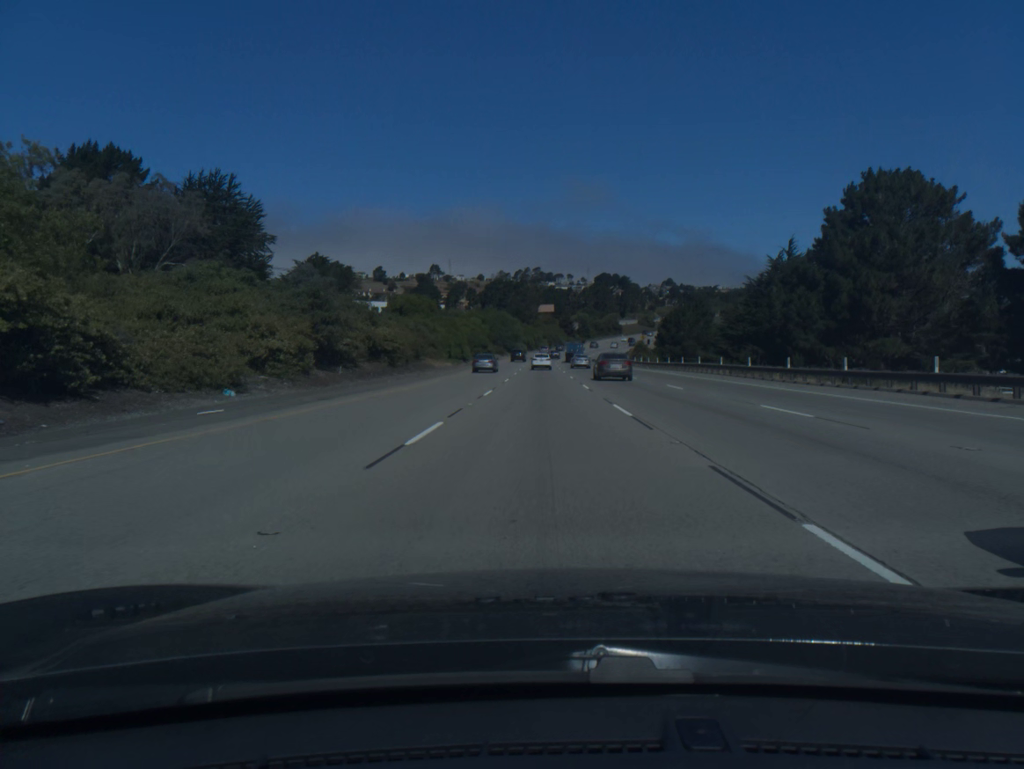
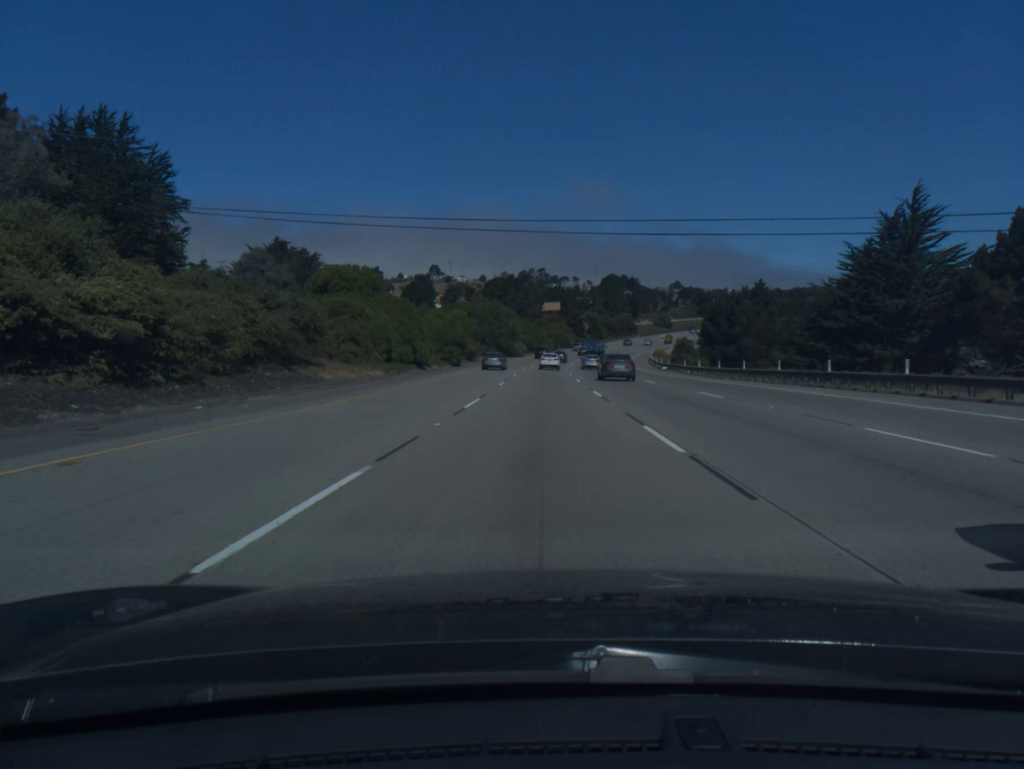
(-0.1, +35.6) m; 0°
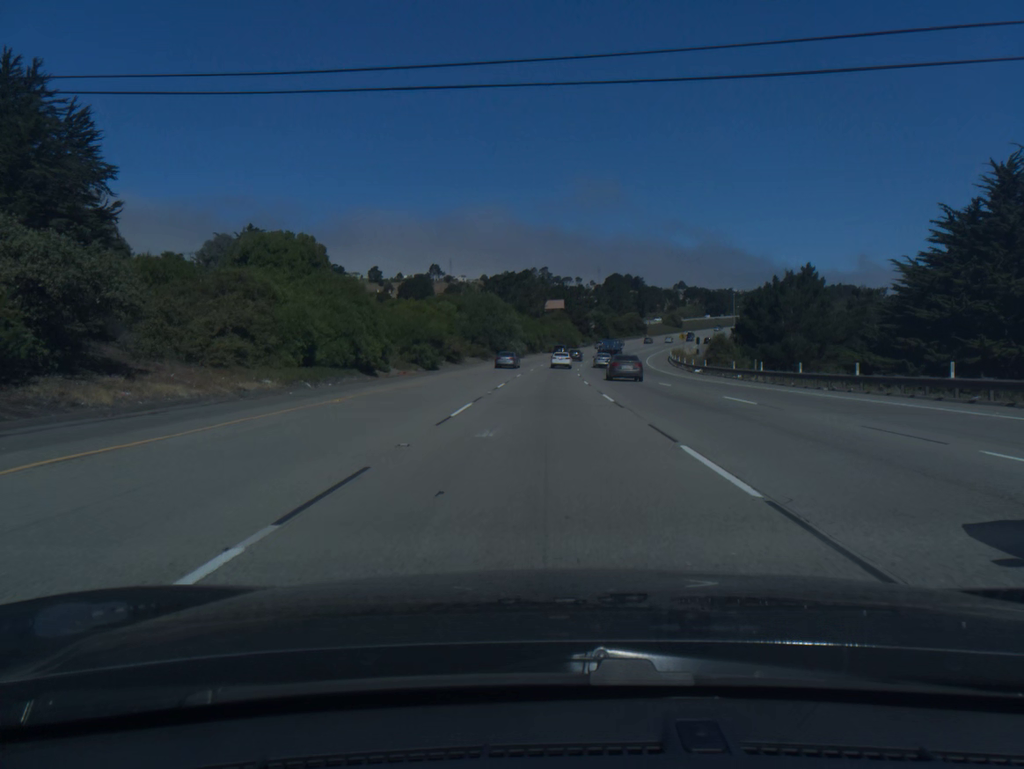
(0.0, +17.9) m; 0°
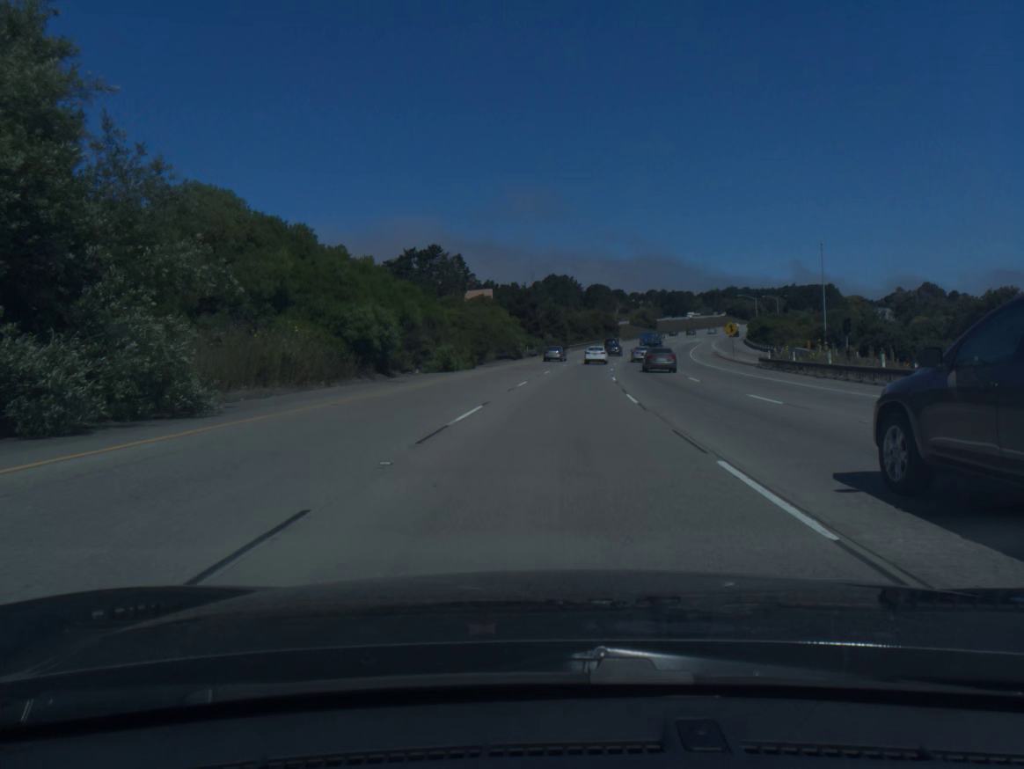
(+2.3, +88.8) m; +5°
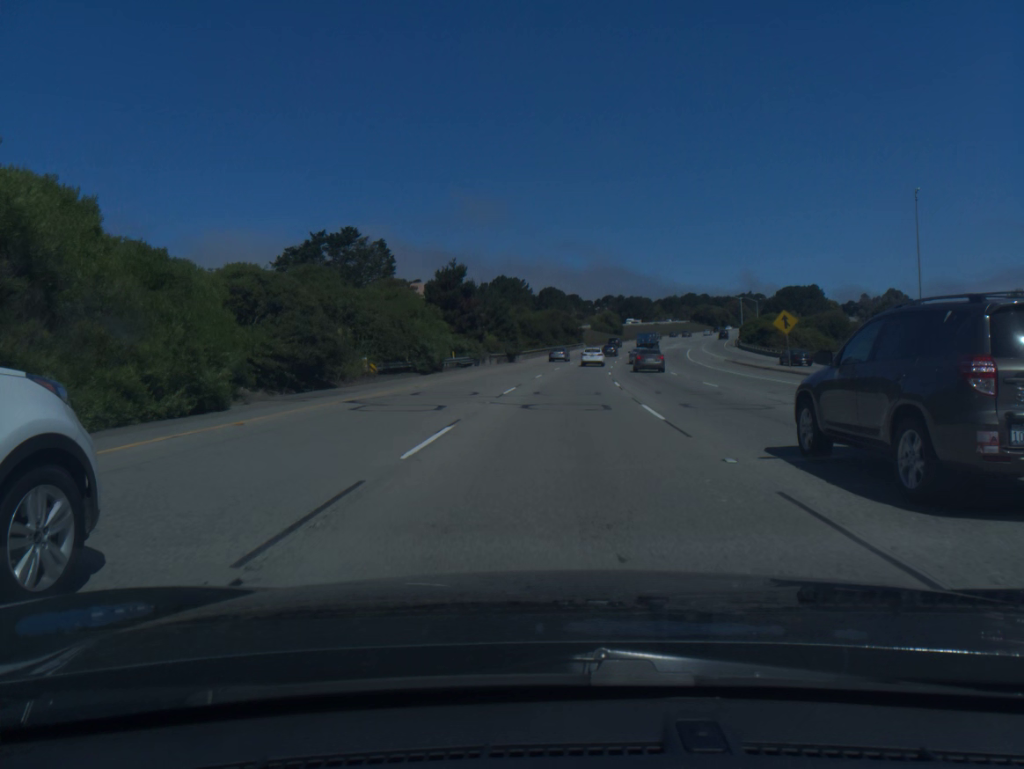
(+1.1, +34.5) m; +4°
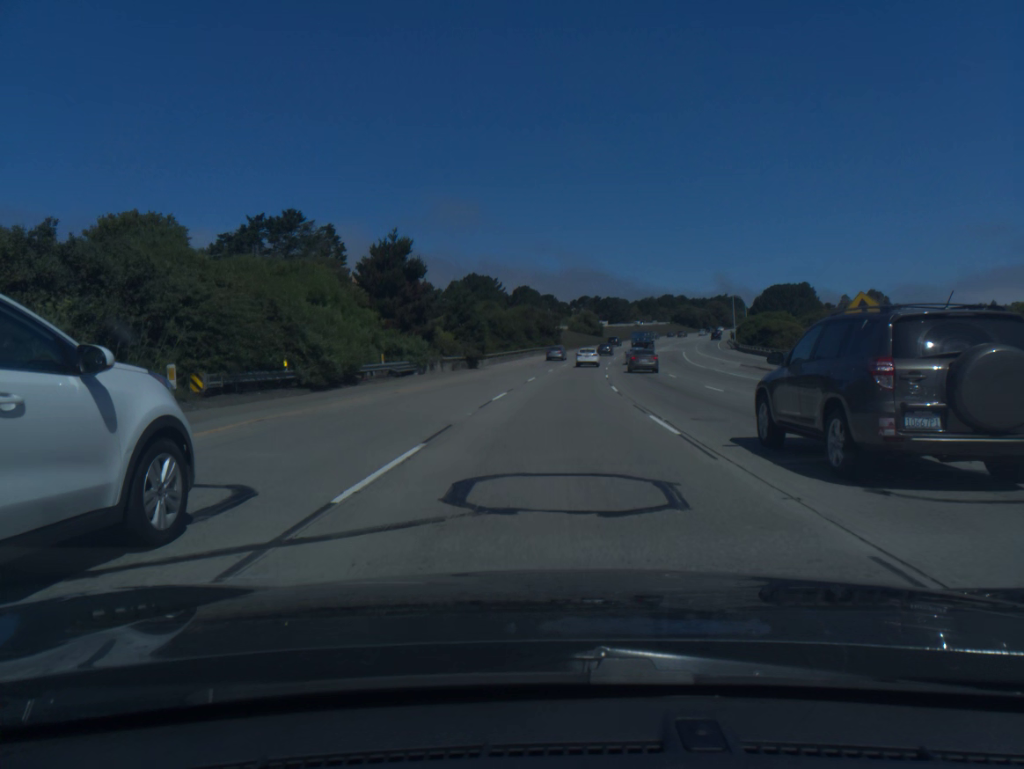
(+0.3, +17.0) m; +2°
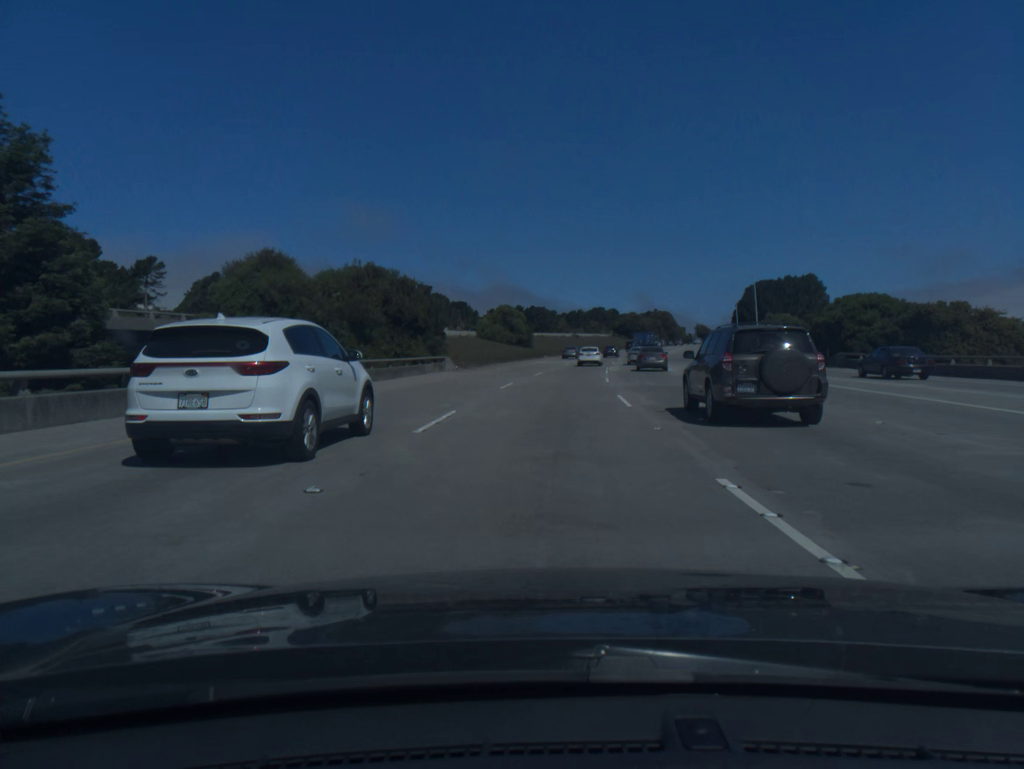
(+3.7, +66.6) m; +6°
